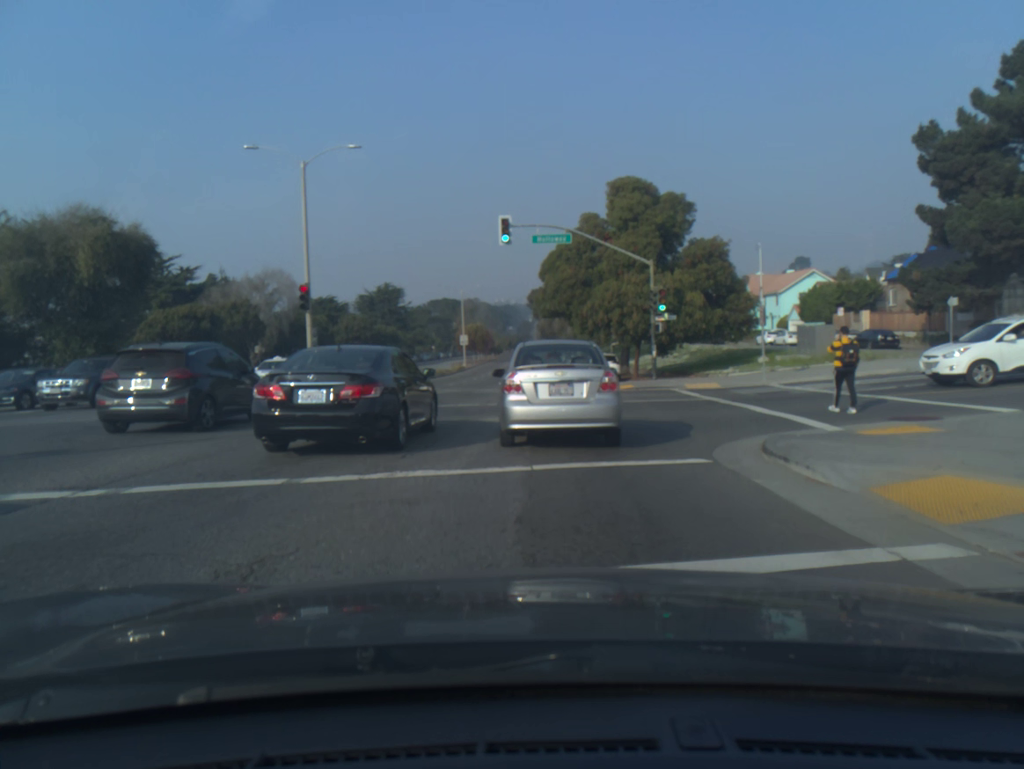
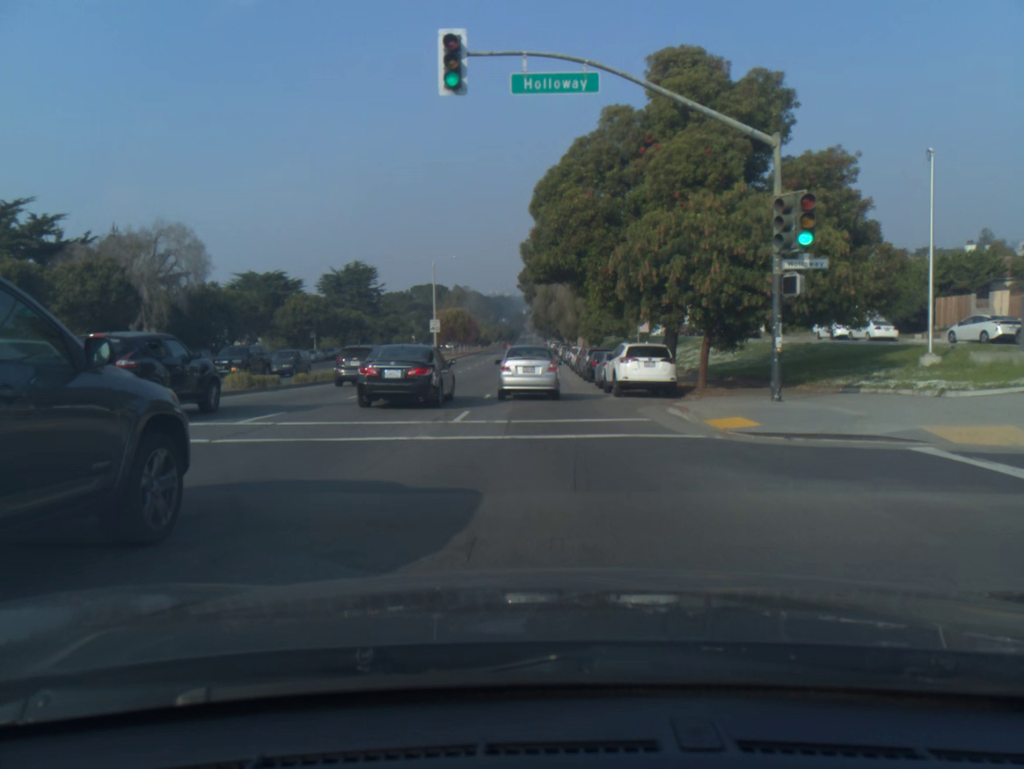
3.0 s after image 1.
(+0.1, +19.4) m; 0°
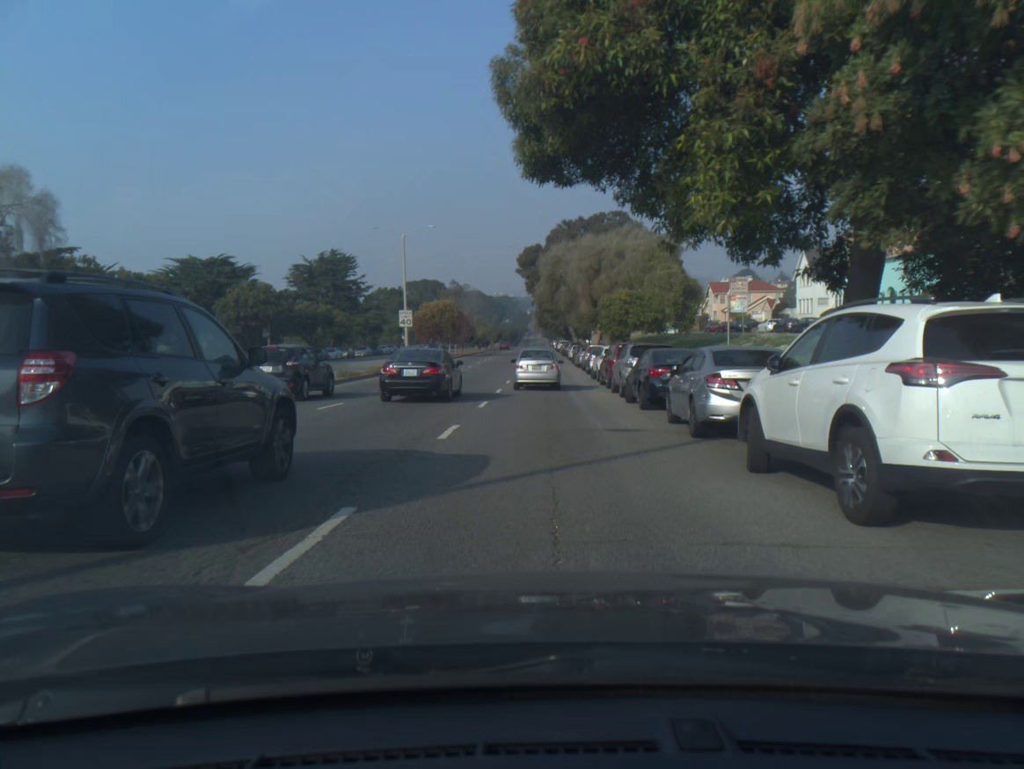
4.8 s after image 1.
(0.0, +17.6) m; 0°
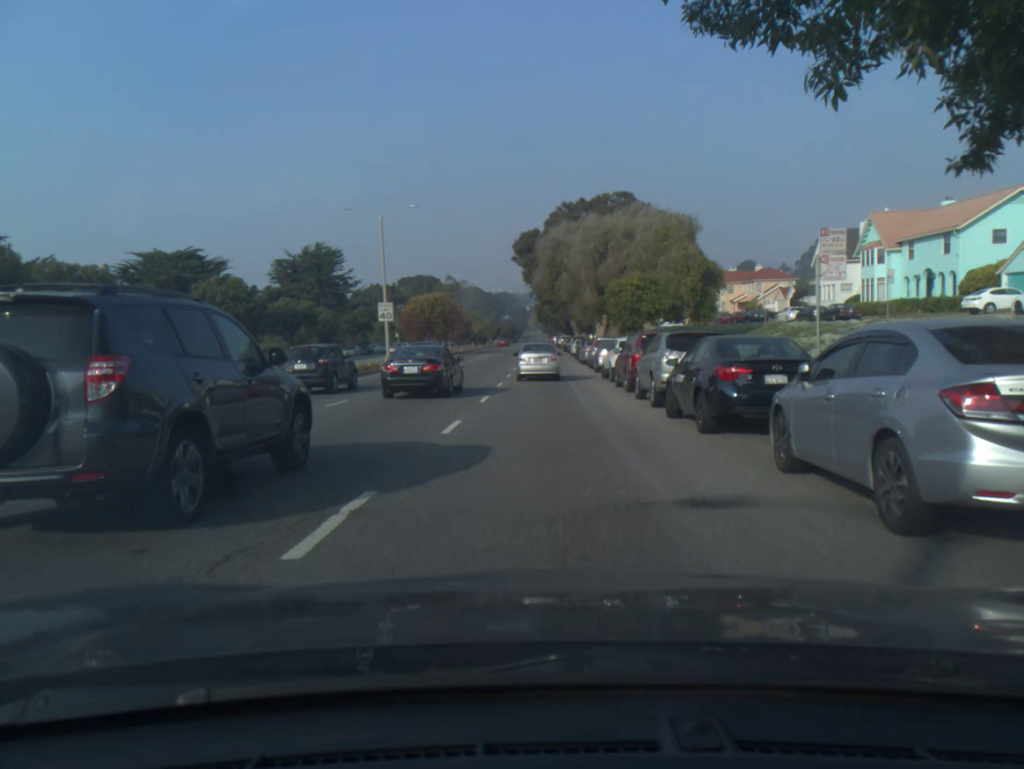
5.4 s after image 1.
(0.0, +6.8) m; 0°
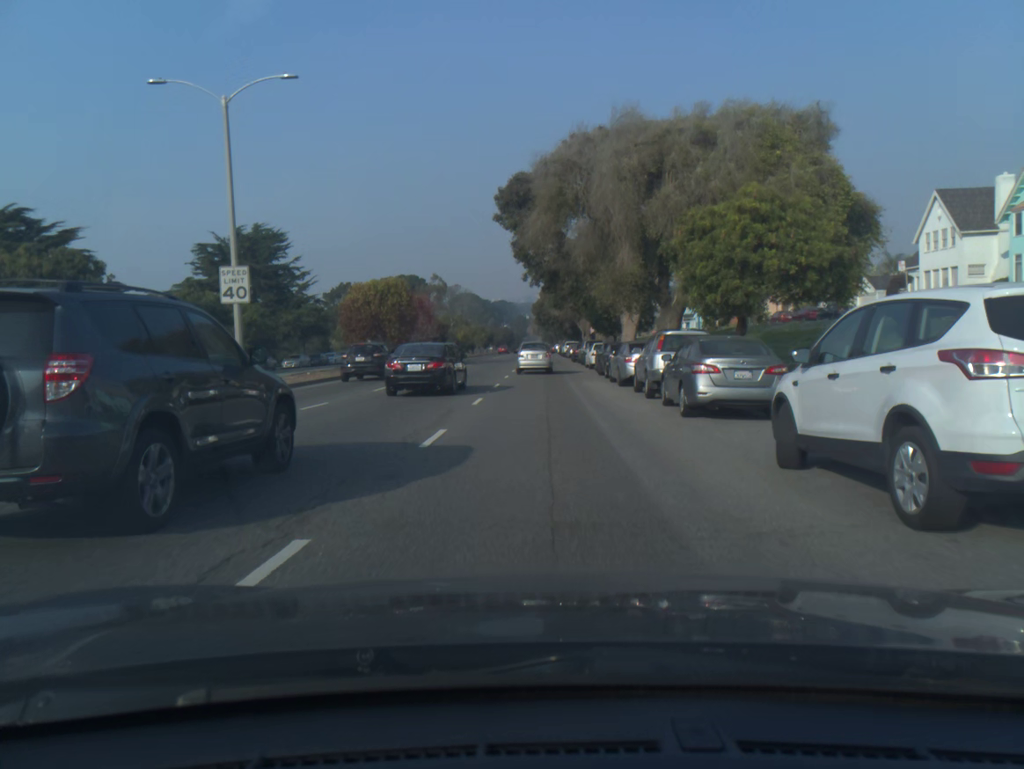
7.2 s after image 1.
(0.0, +23.4) m; 0°
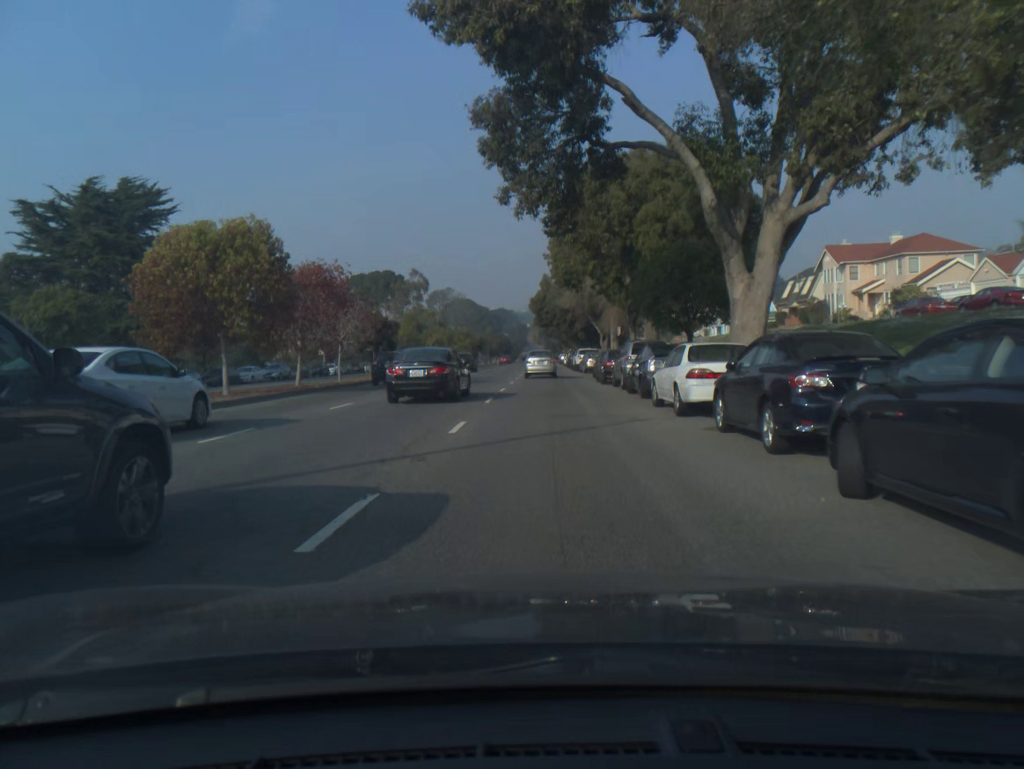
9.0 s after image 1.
(0.0, +27.1) m; 0°
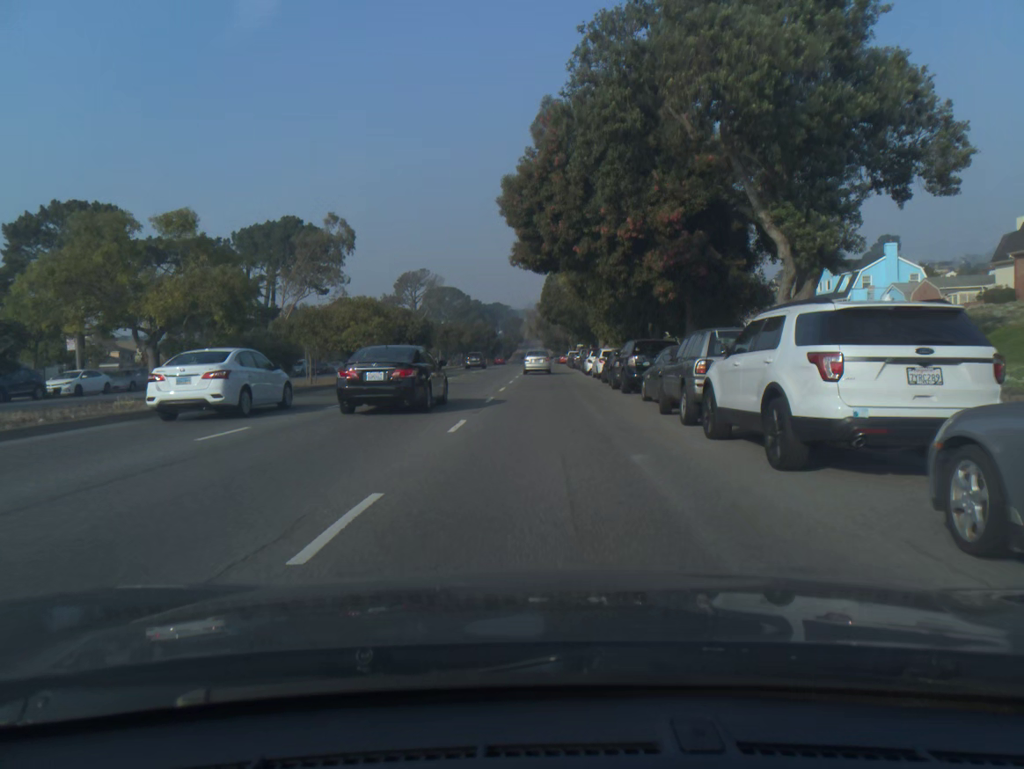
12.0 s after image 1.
(0.0, +51.2) m; 0°
